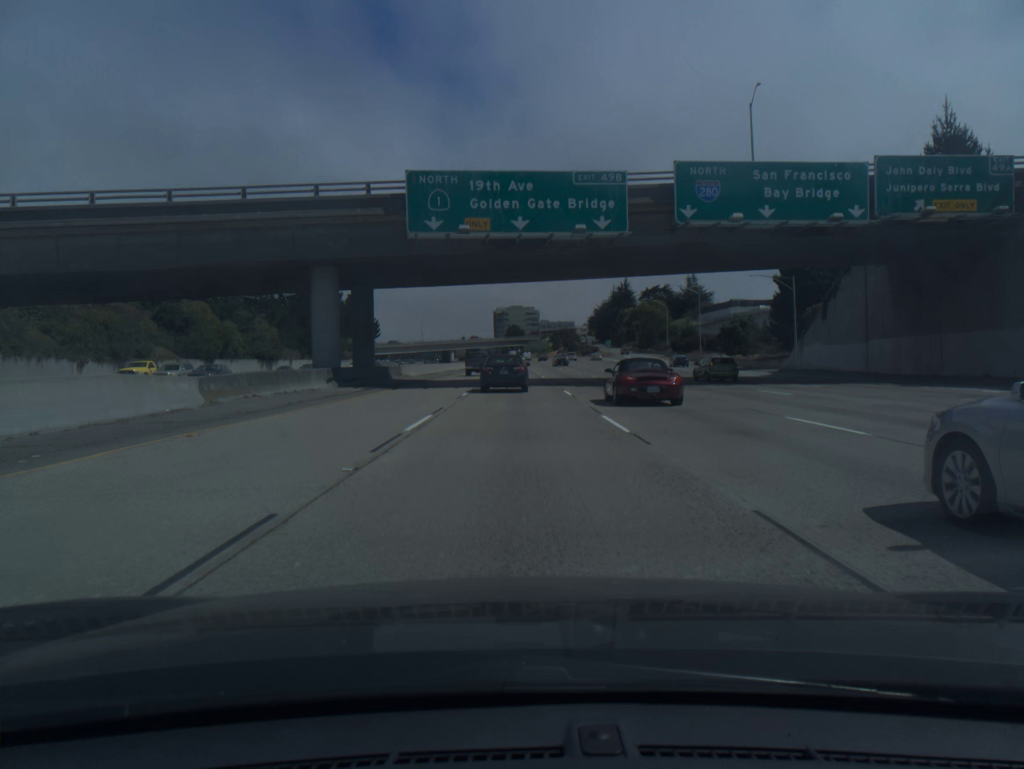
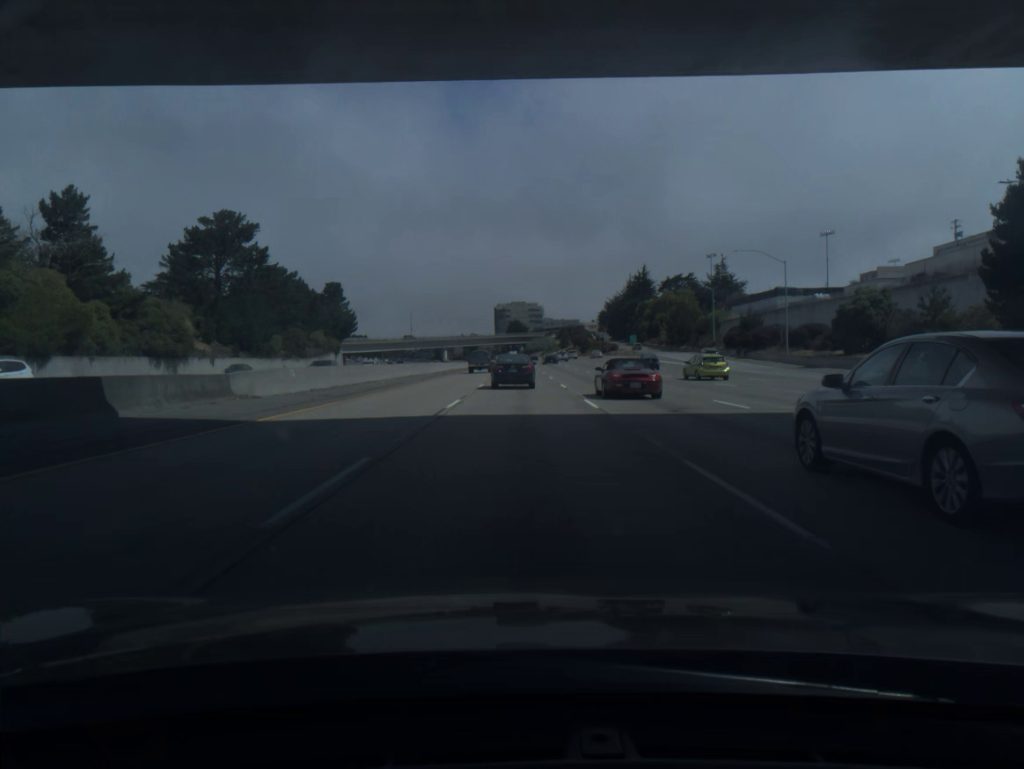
(-0.1, +36.0) m; 0°
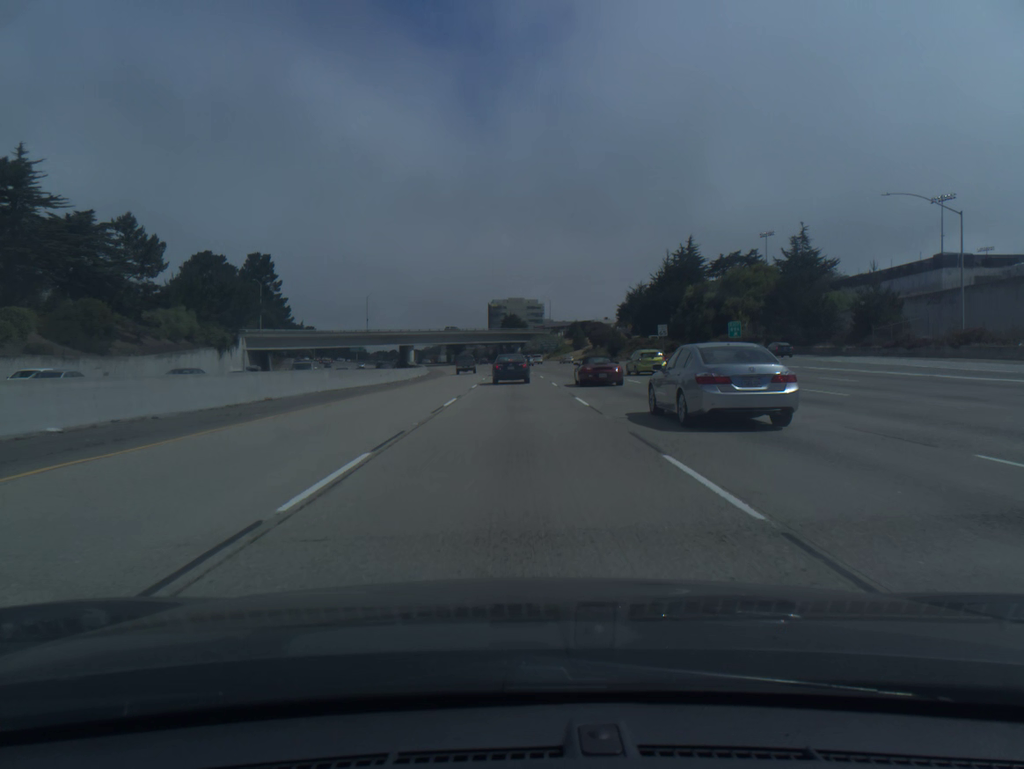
(+0.3, +70.7) m; 0°
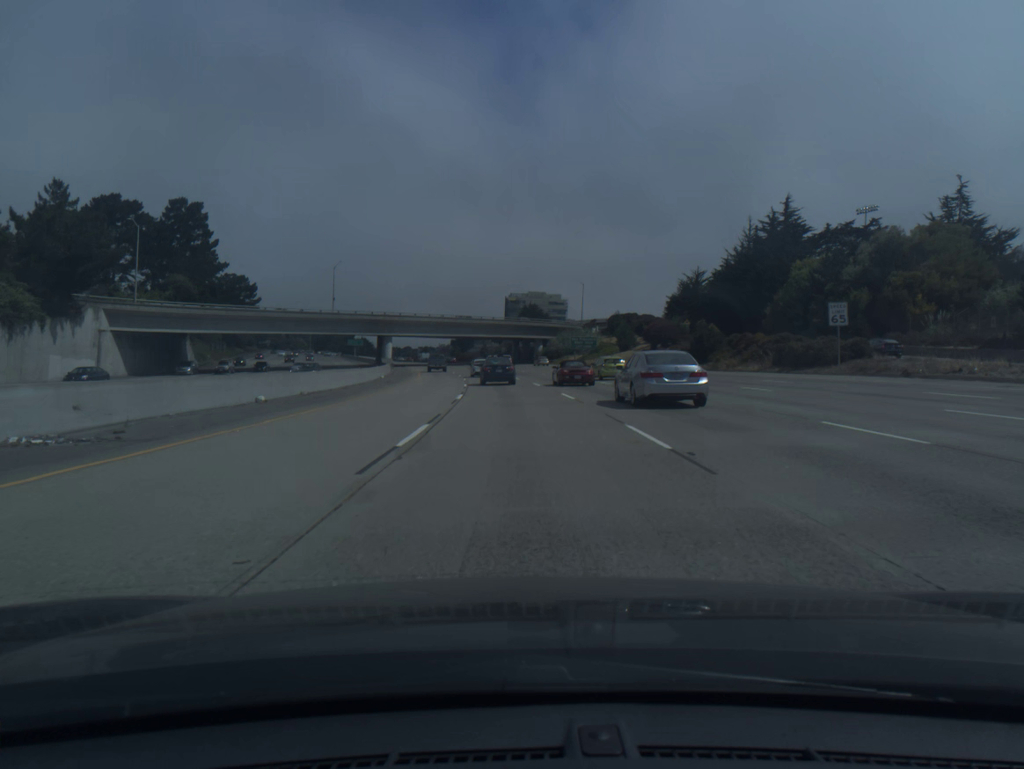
(-0.5, +51.9) m; -1°
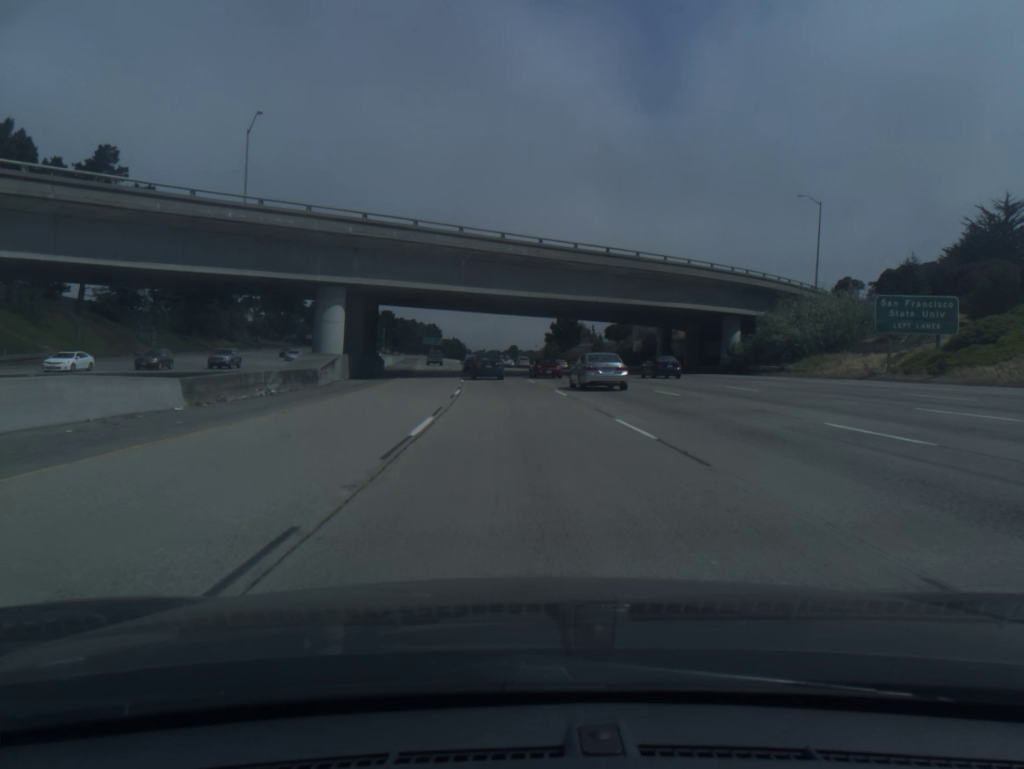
(-5.0, +84.5) m; -7°
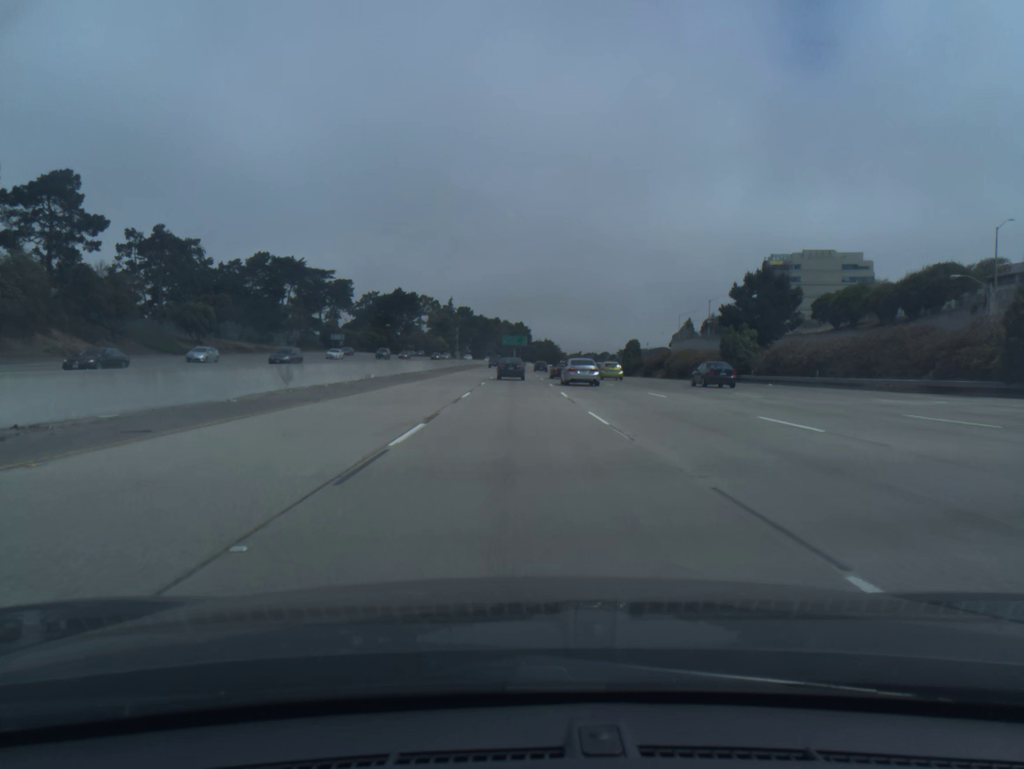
(-4.9, +82.5) m; -7°
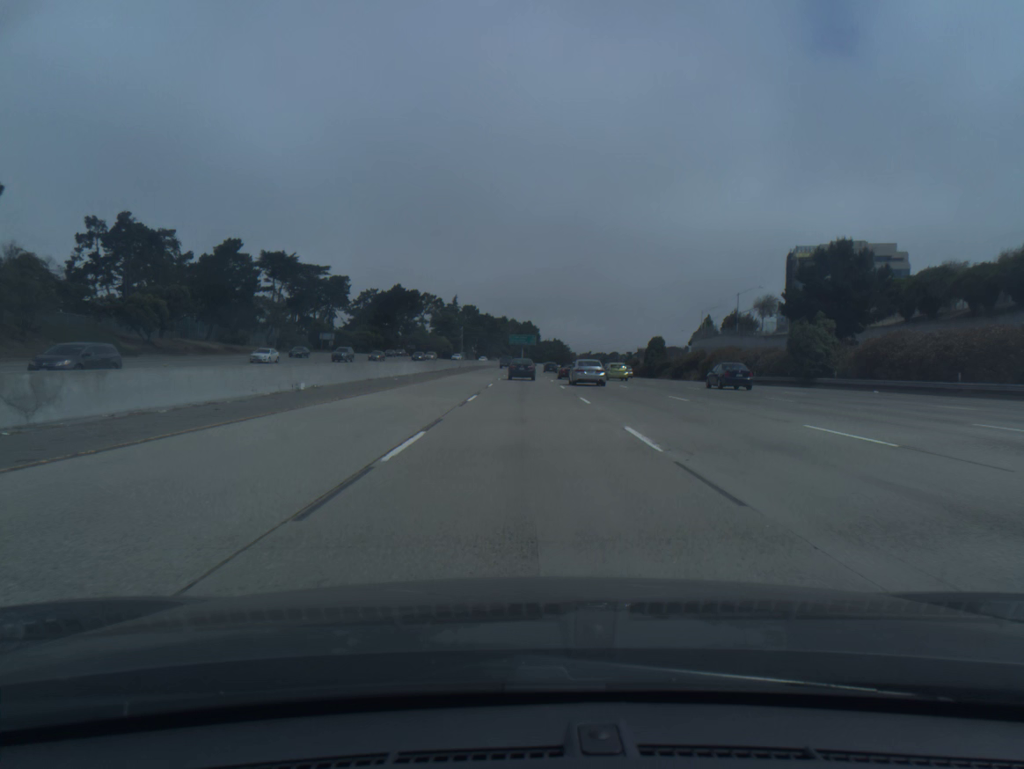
(-0.1, +16.6) m; -1°
